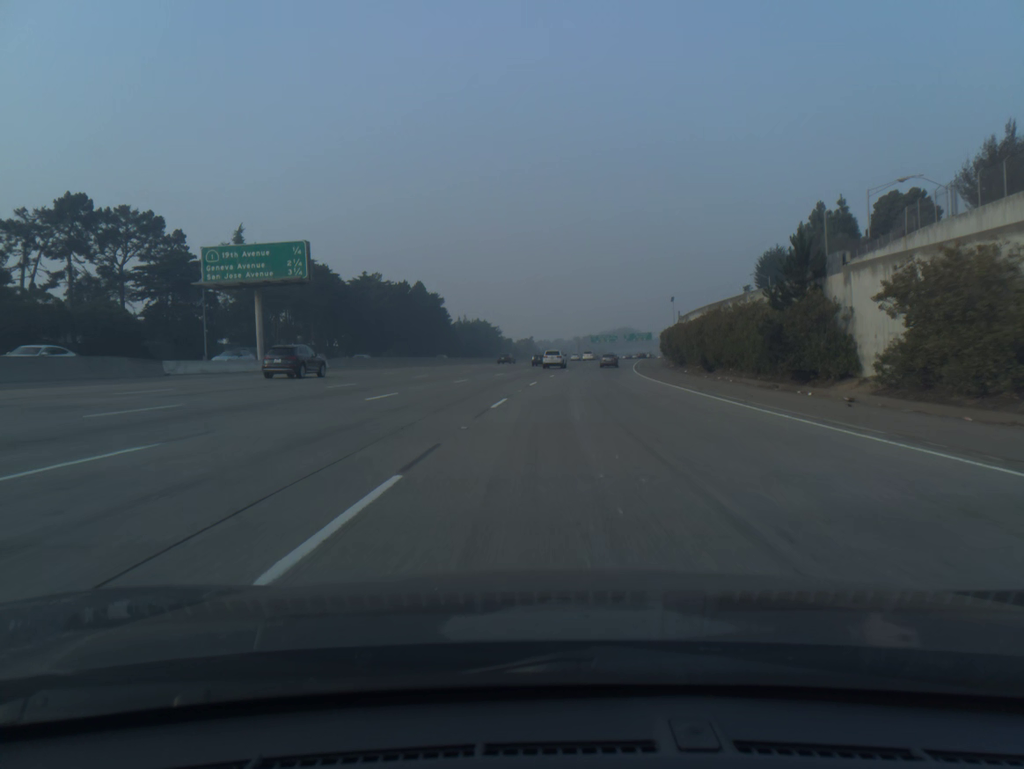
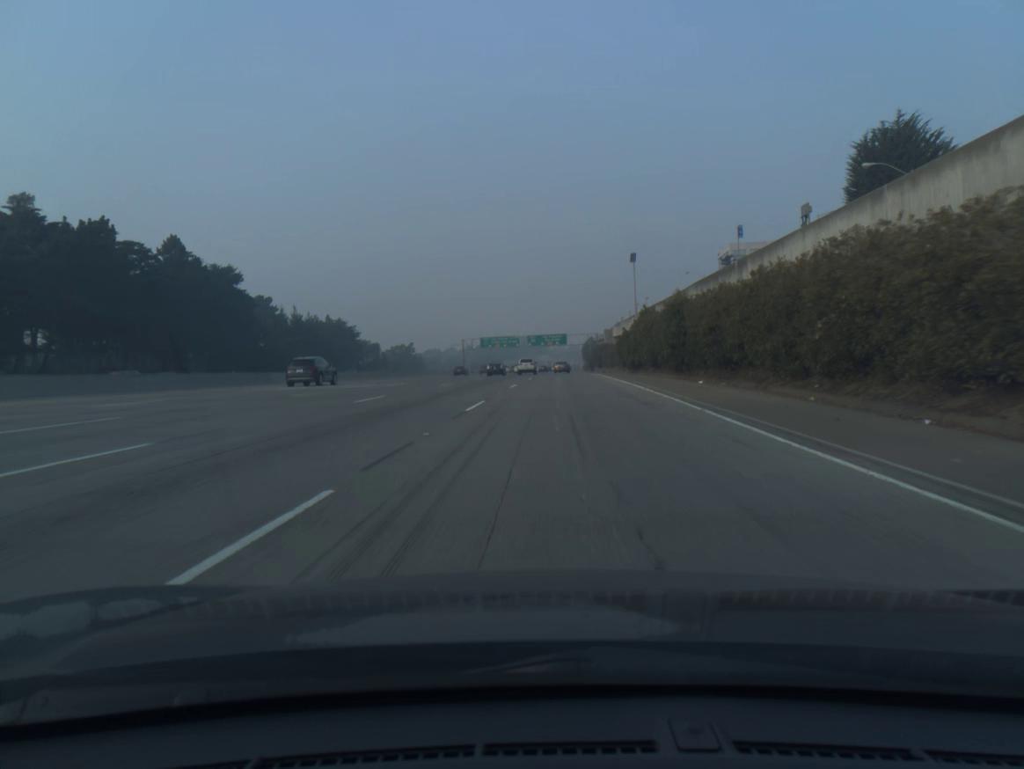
(+6.8, +85.8) m; +8°
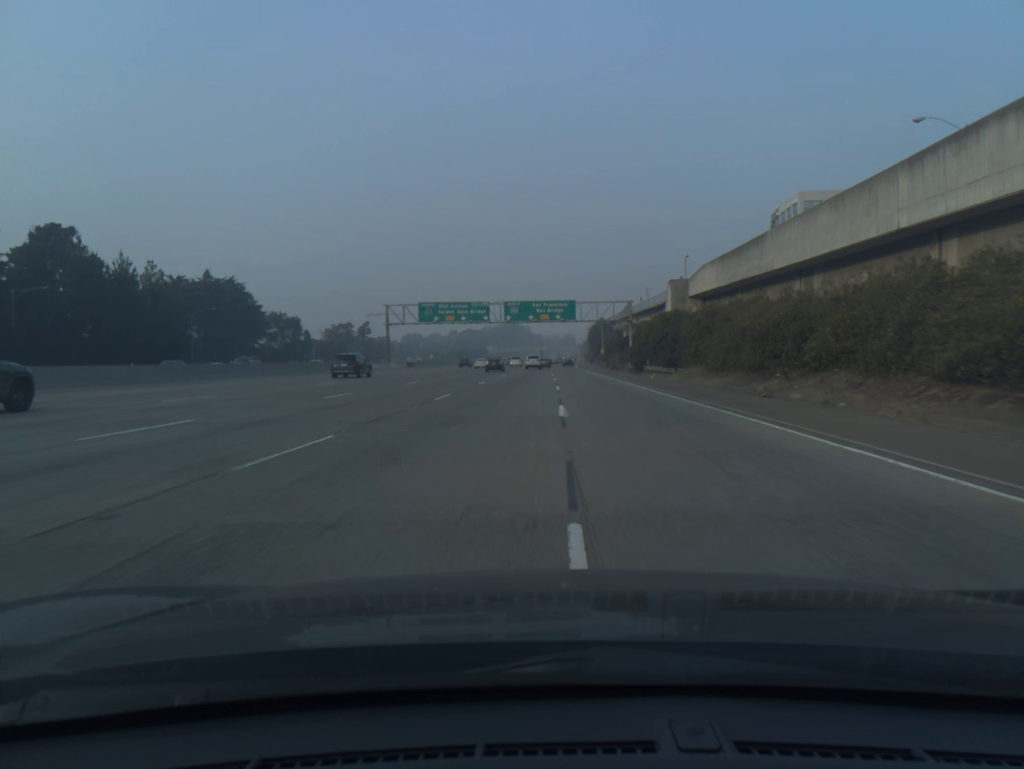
(+0.9, +86.1) m; +1°
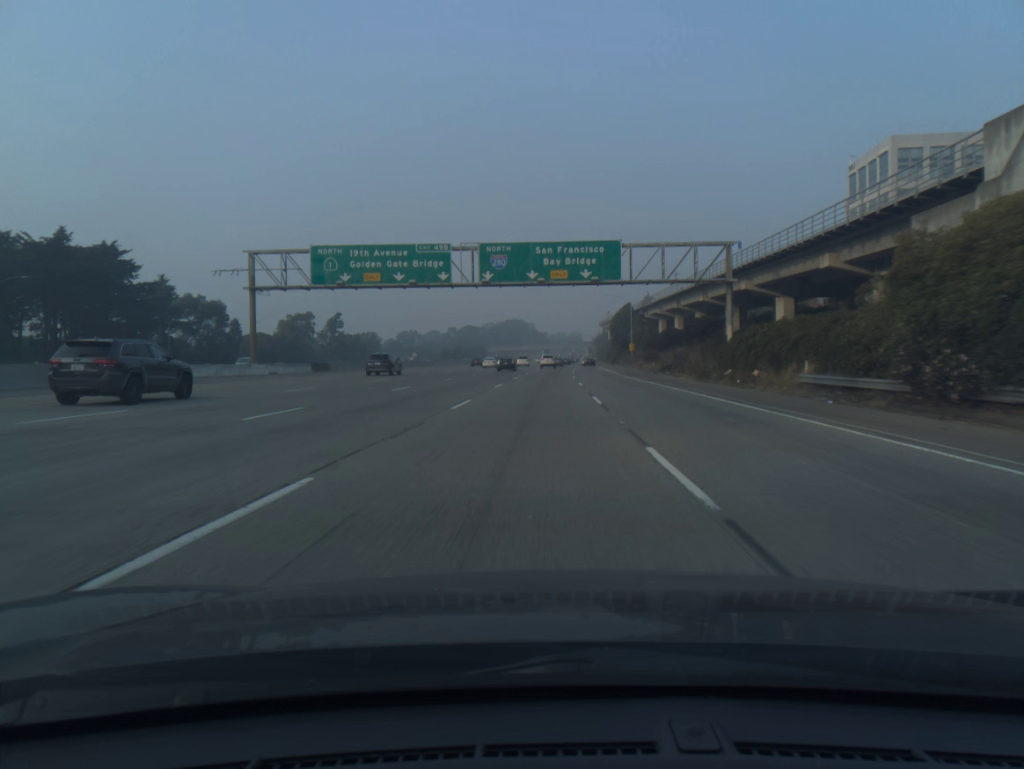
(-0.4, +52.1) m; 0°
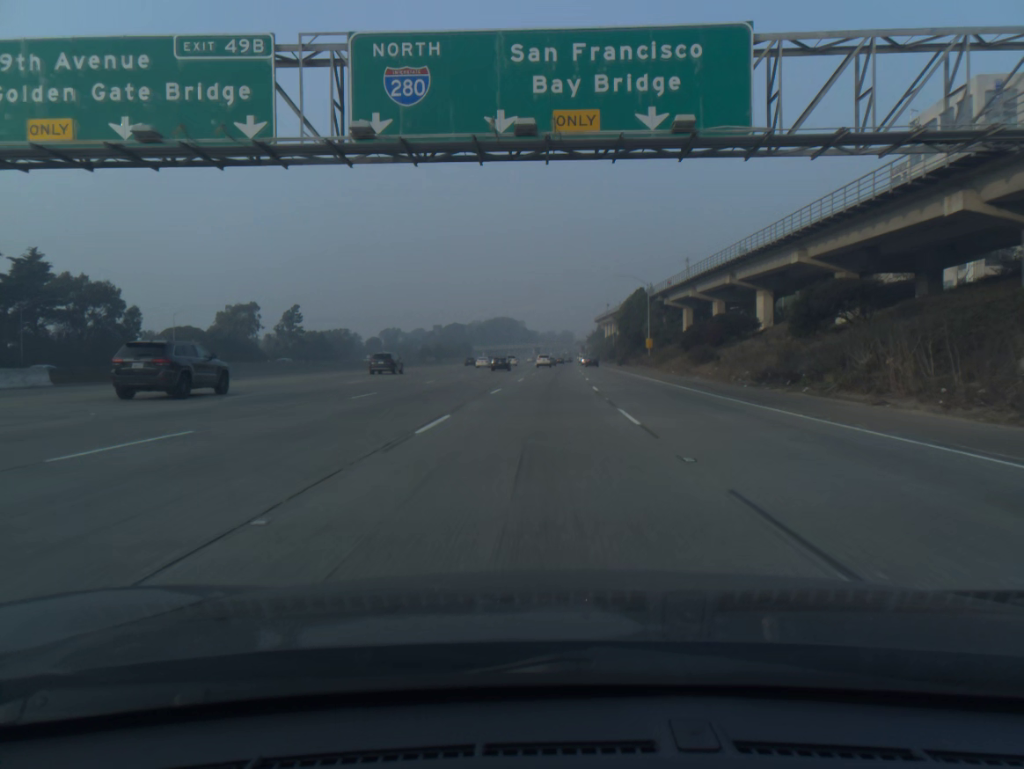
(+0.1, +34.9) m; +1°
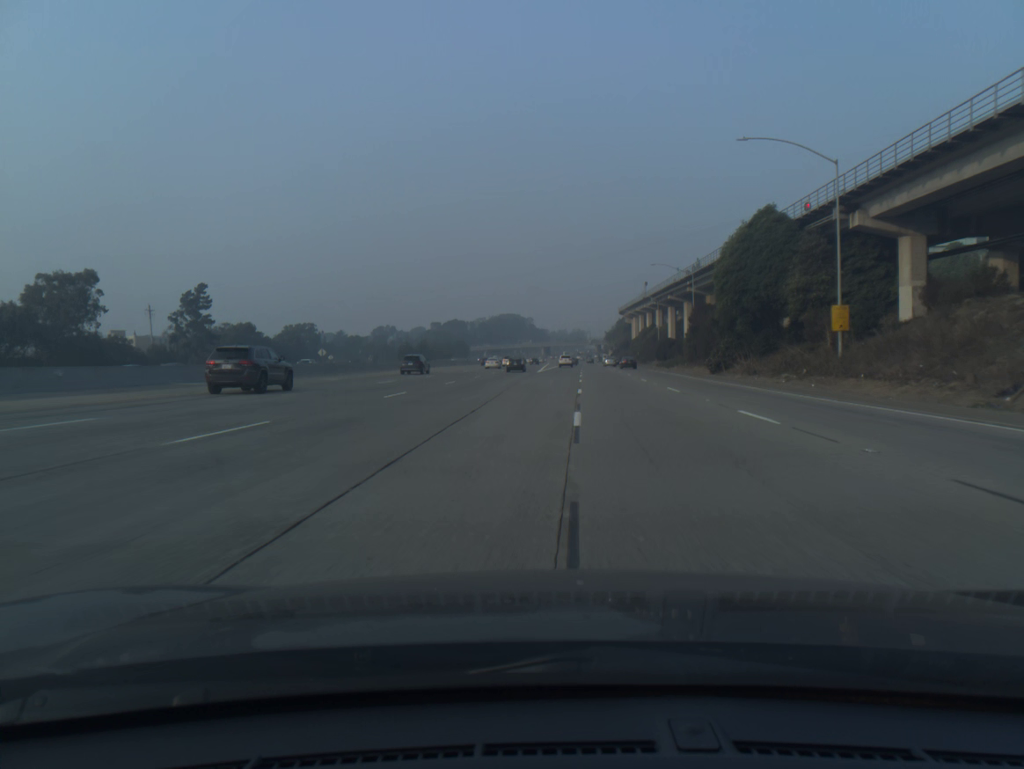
(0.0, +69.8) m; -1°
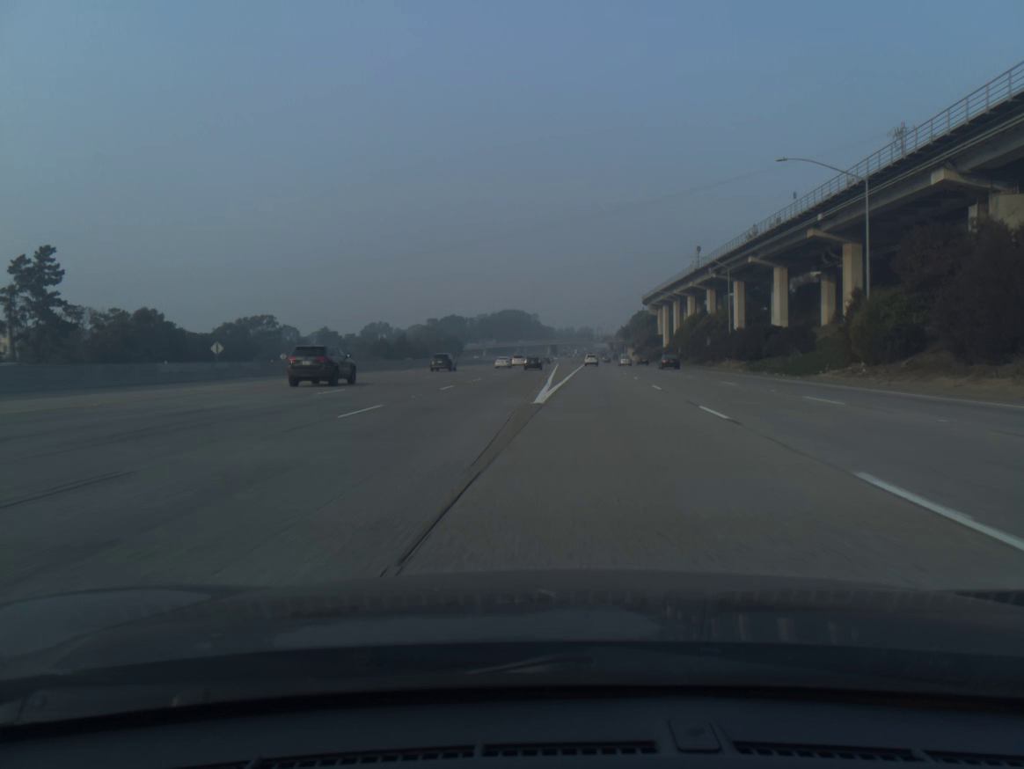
(-0.1, +52.1) m; 0°
